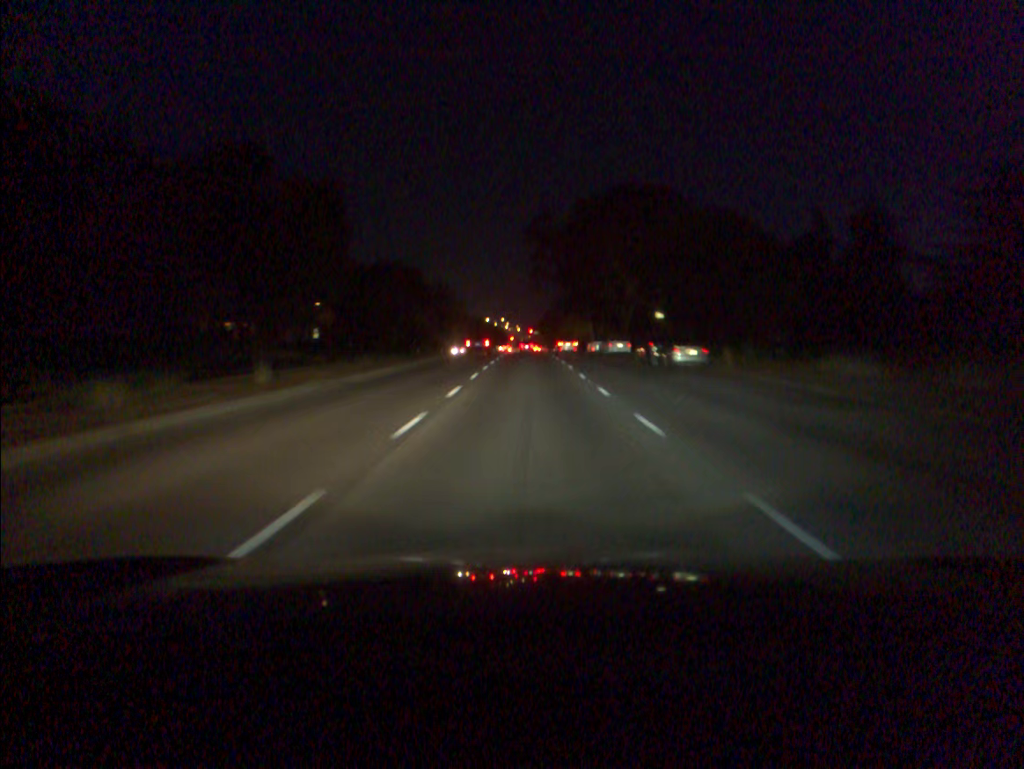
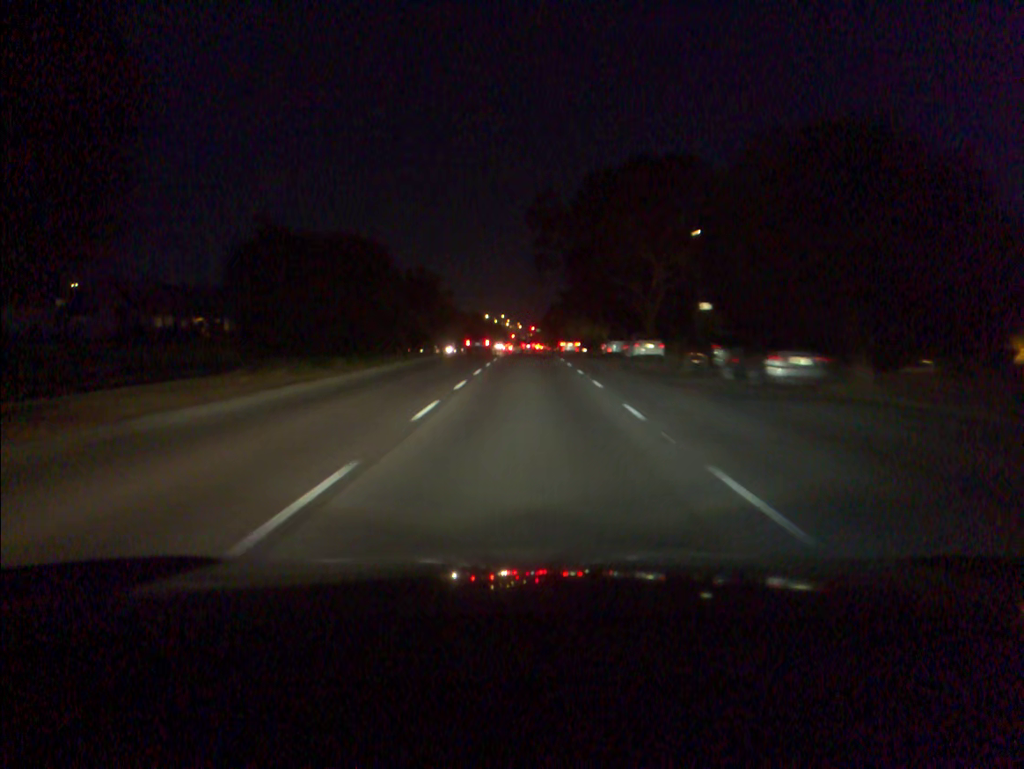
(0.0, +12.8) m; 0°
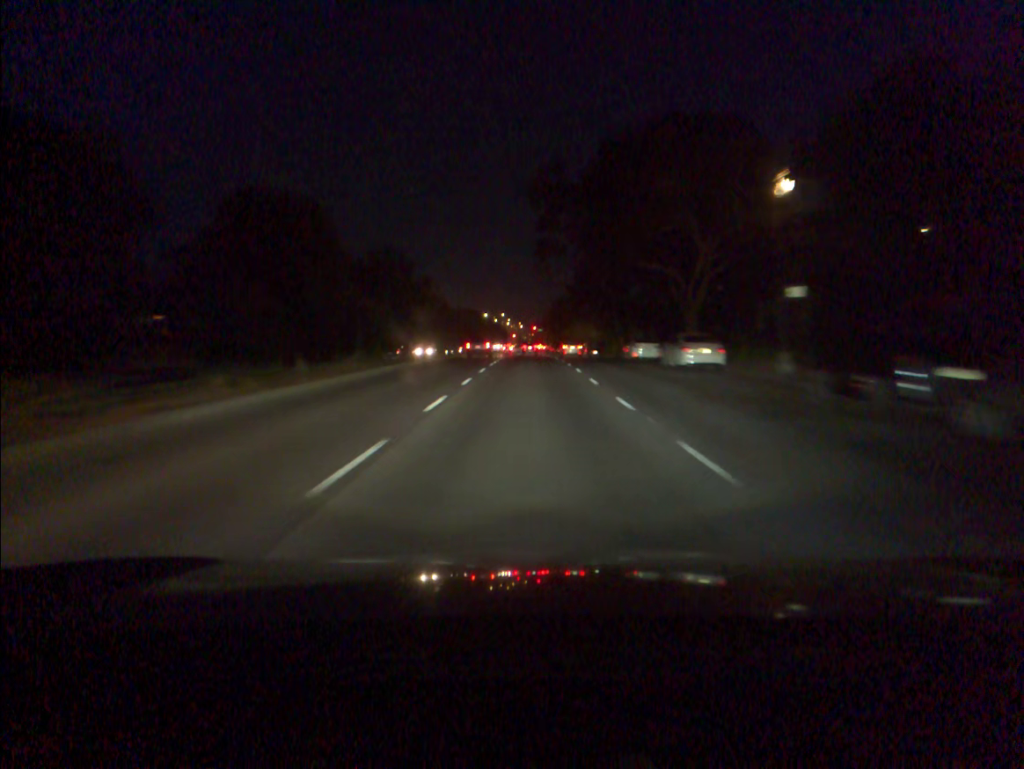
(0.0, +12.8) m; 0°
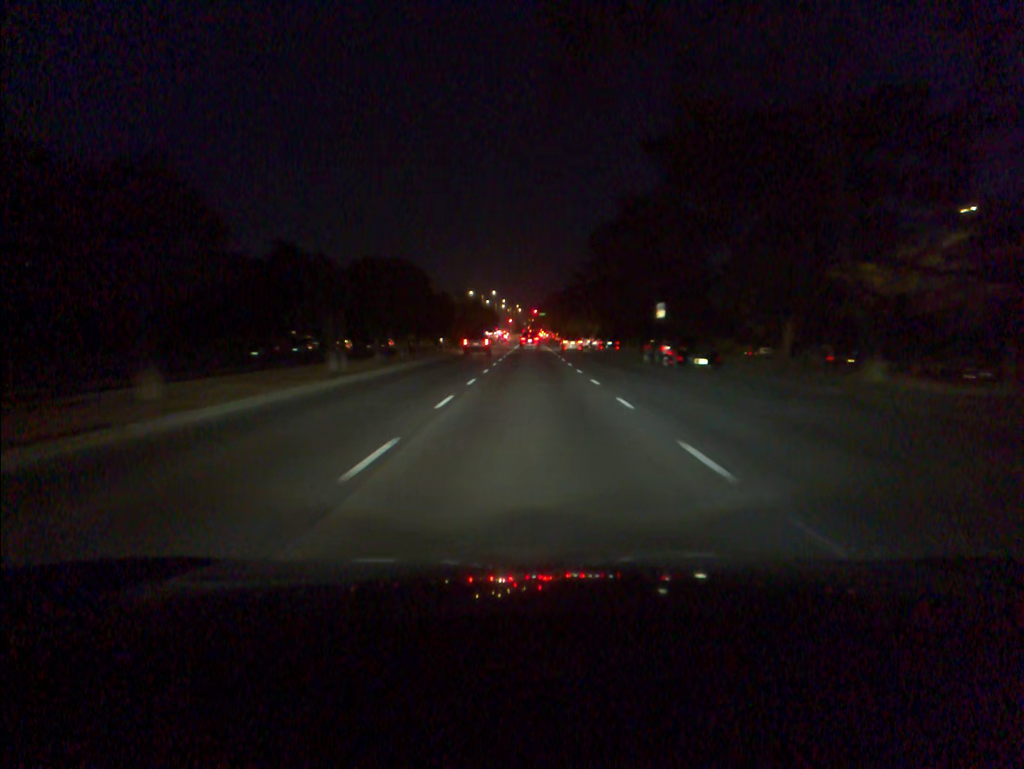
(-0.1, +49.6) m; 0°
